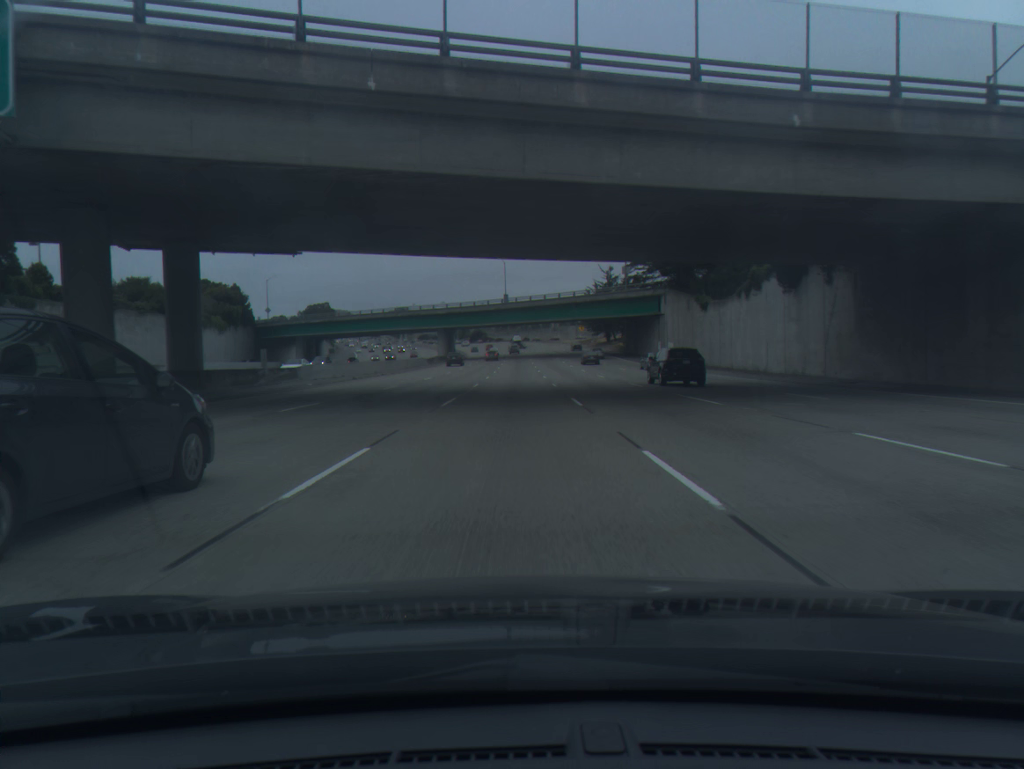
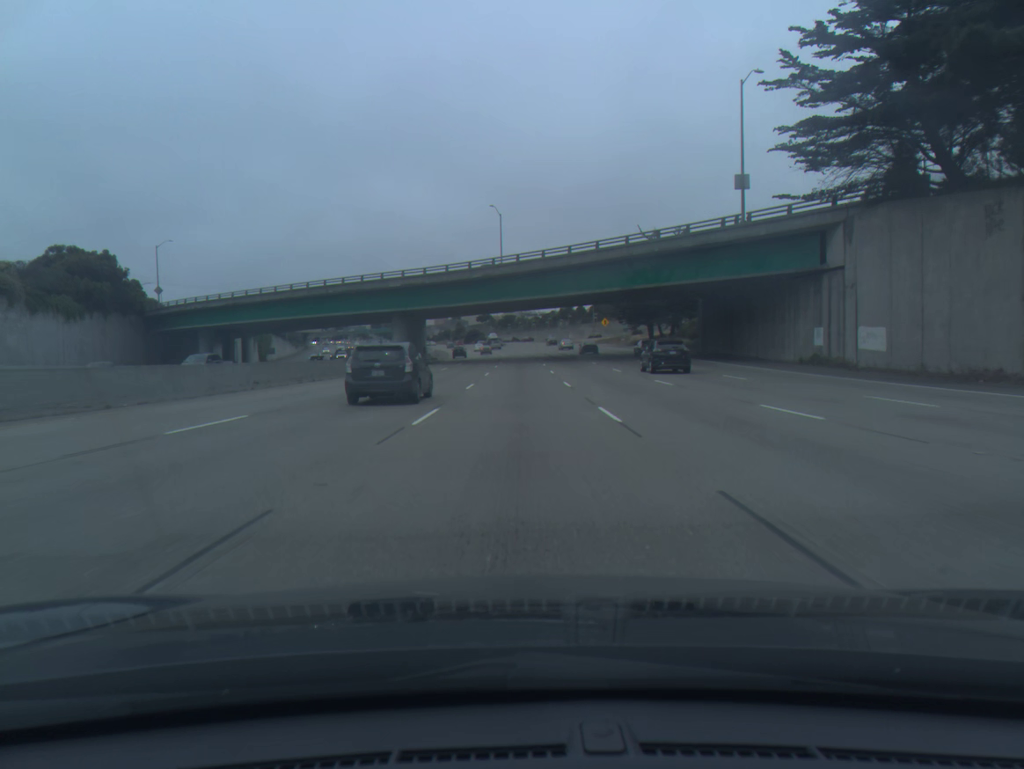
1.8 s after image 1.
(-0.2, +49.4) m; 0°
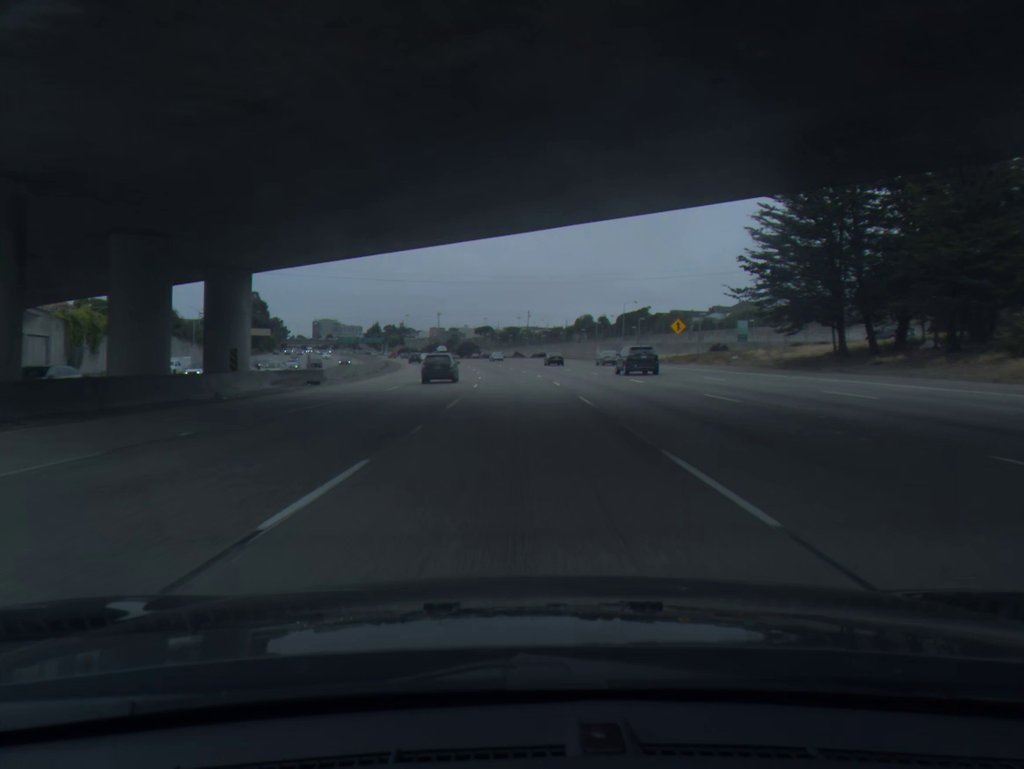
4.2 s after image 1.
(+0.1, +65.4) m; 0°
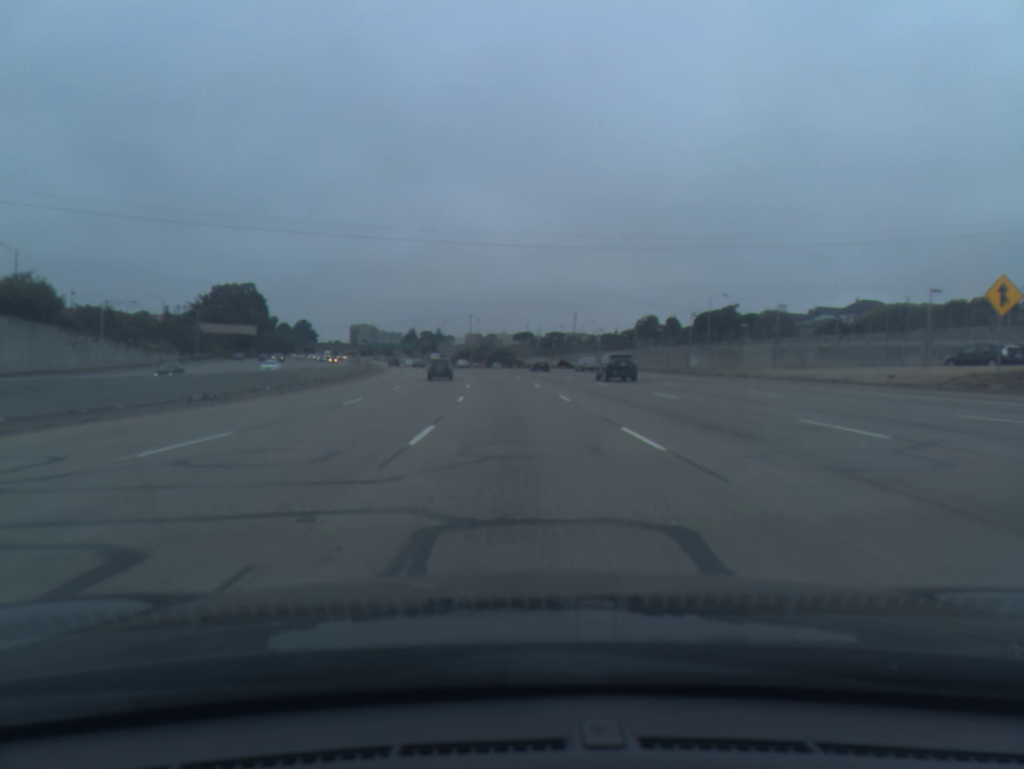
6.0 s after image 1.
(-0.8, +50.3) m; -3°
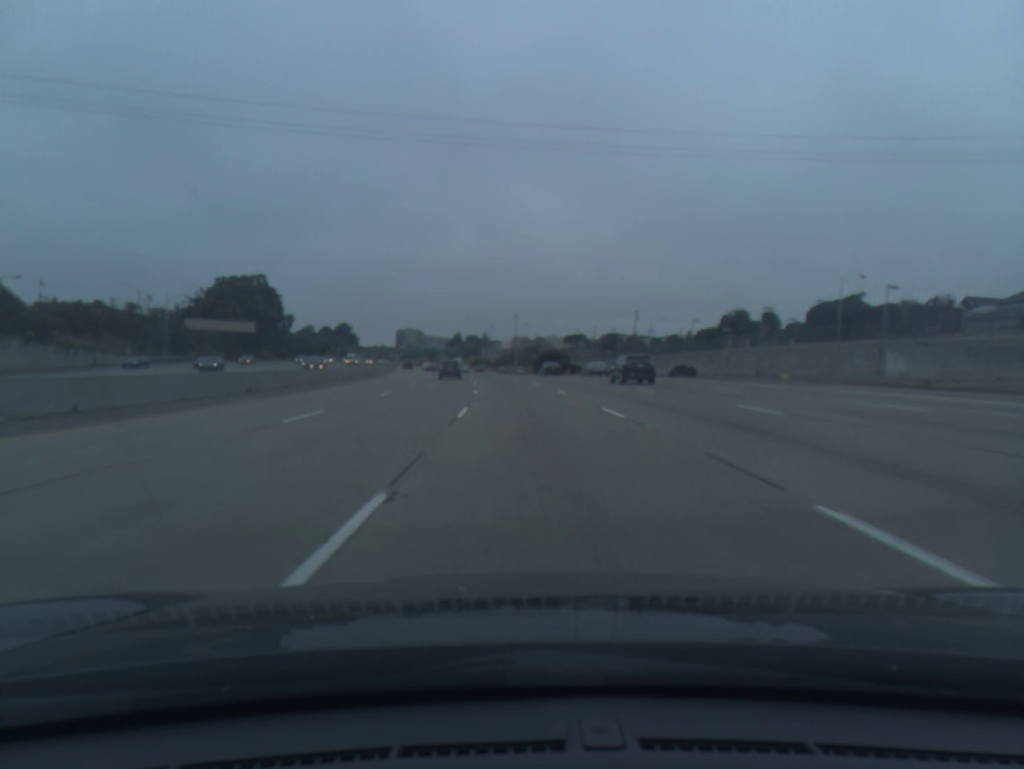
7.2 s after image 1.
(-1.2, +36.9) m; -3°
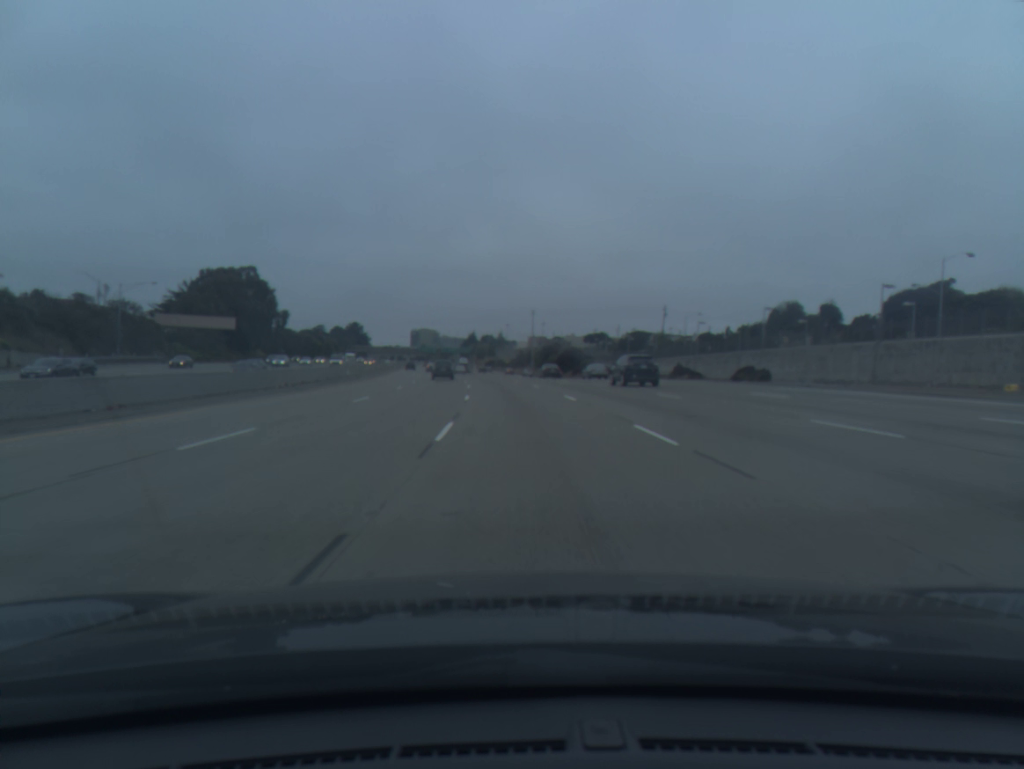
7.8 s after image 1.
(-0.2, +19.5) m; -1°
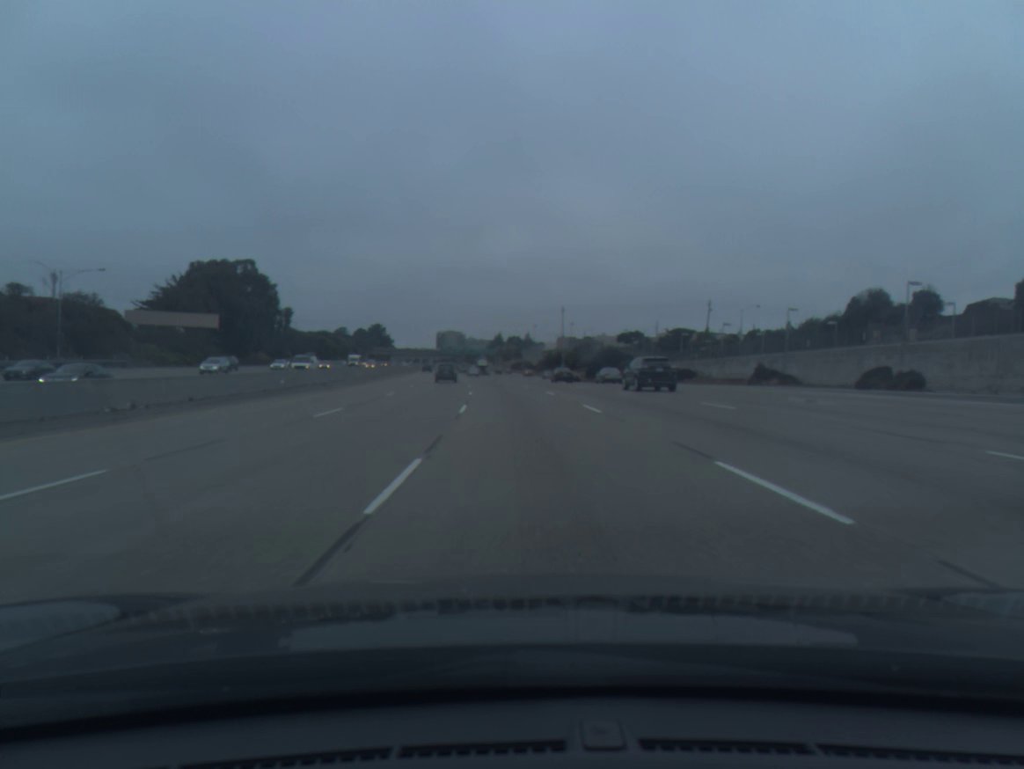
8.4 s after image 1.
(-0.3, +20.1) m; -2°
